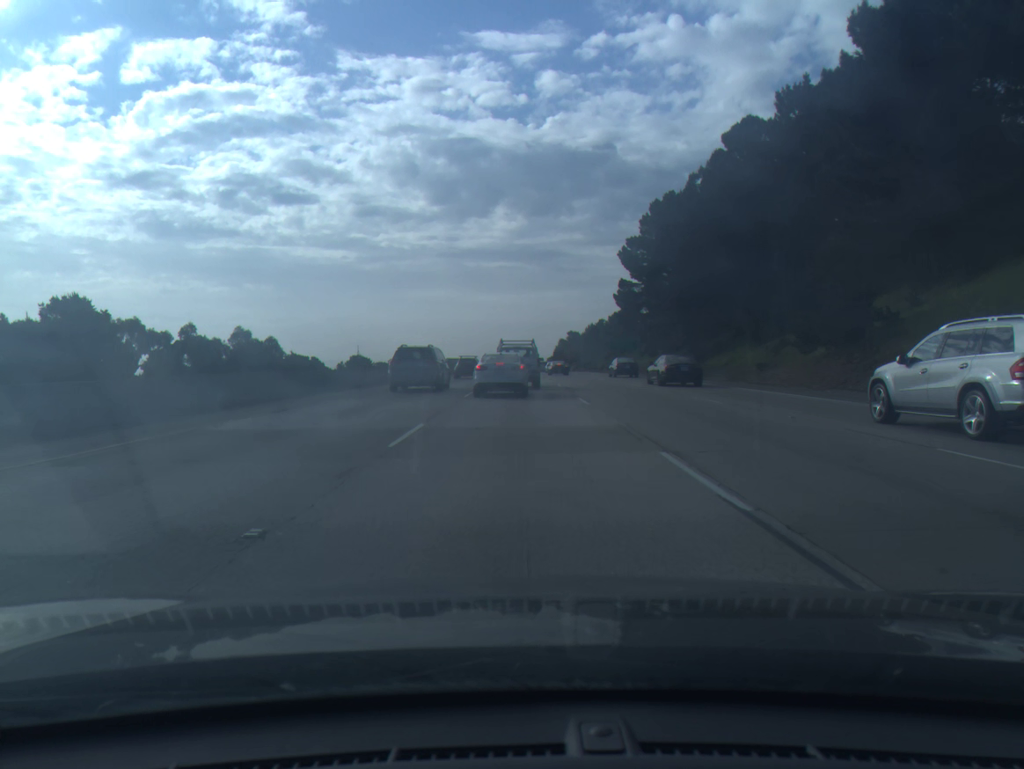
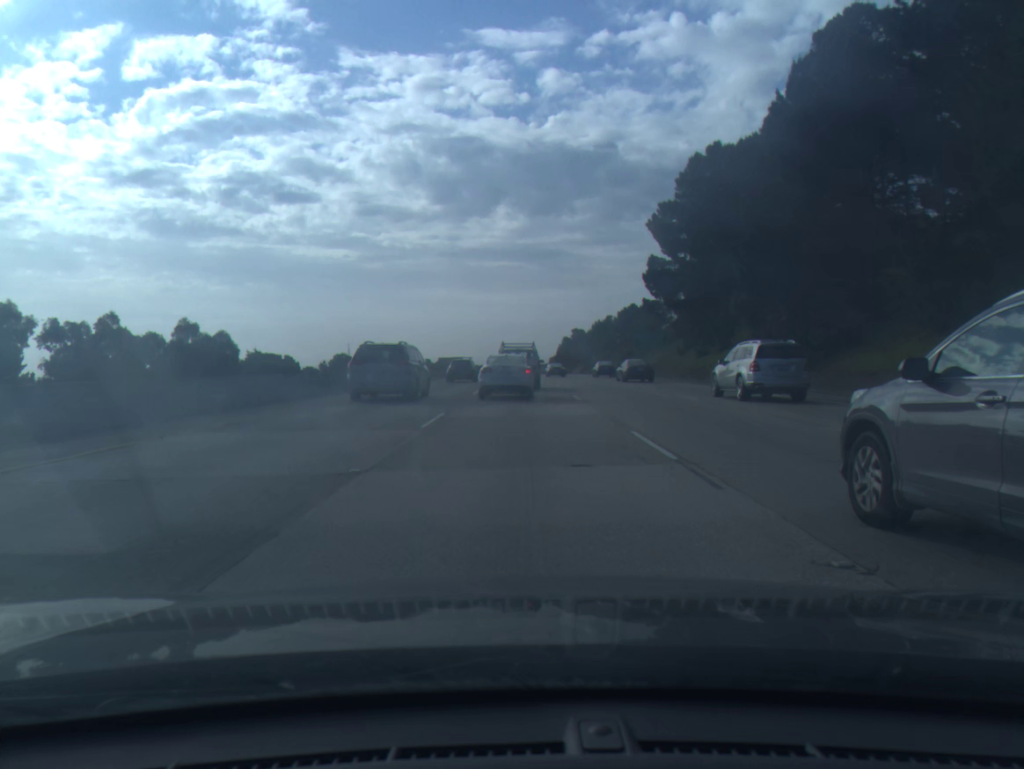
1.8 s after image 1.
(0.0, +25.8) m; 0°
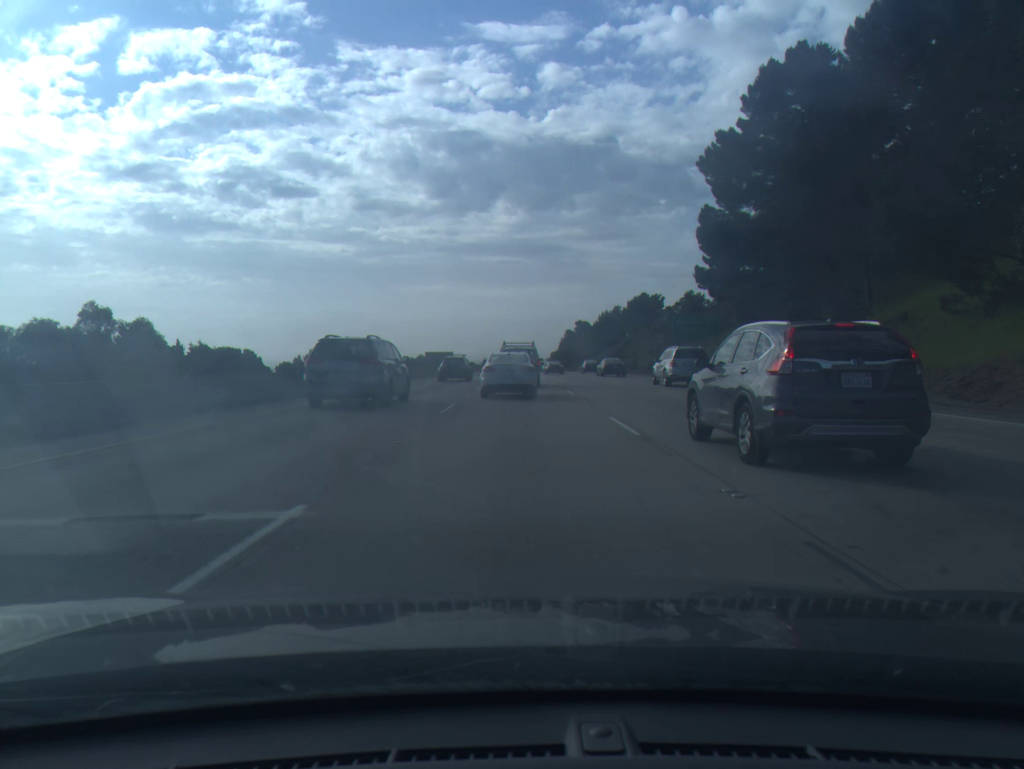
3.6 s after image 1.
(0.0, +26.3) m; 0°
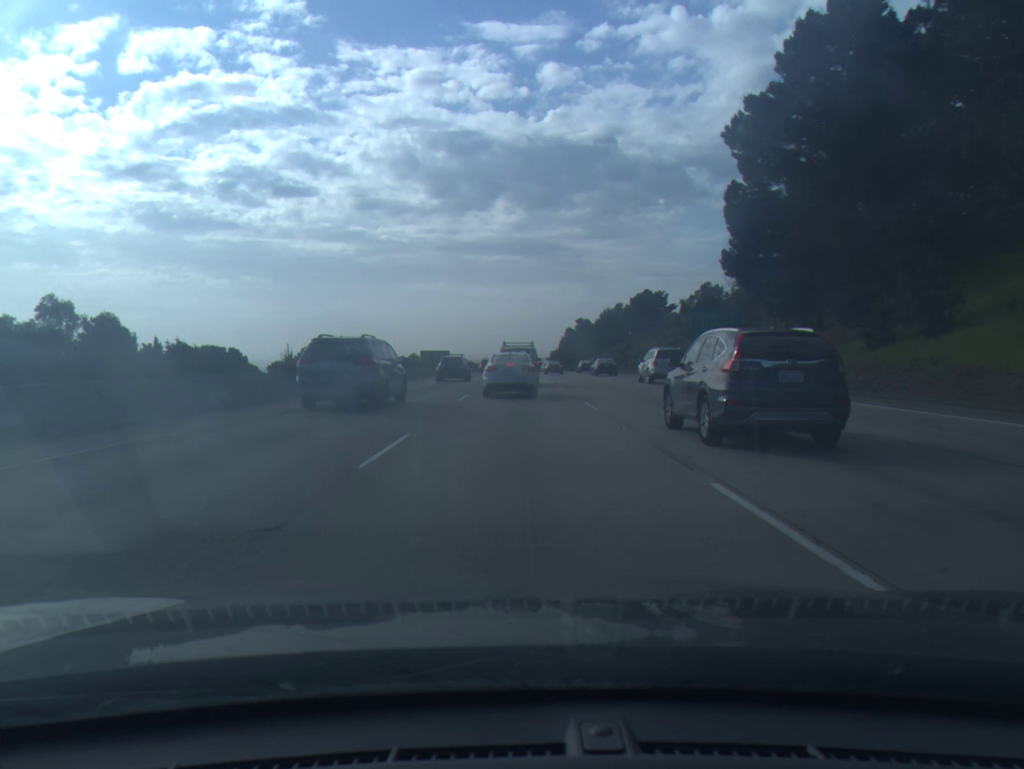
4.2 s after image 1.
(0.0, +8.6) m; 0°
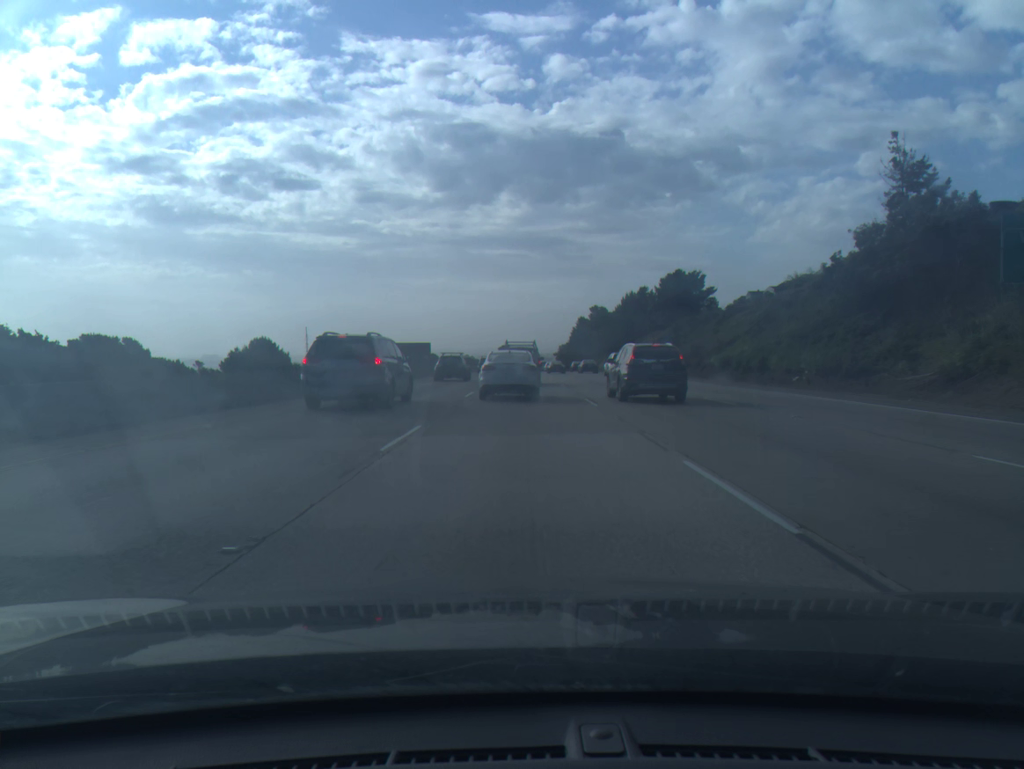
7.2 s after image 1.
(0.0, +42.4) m; 0°
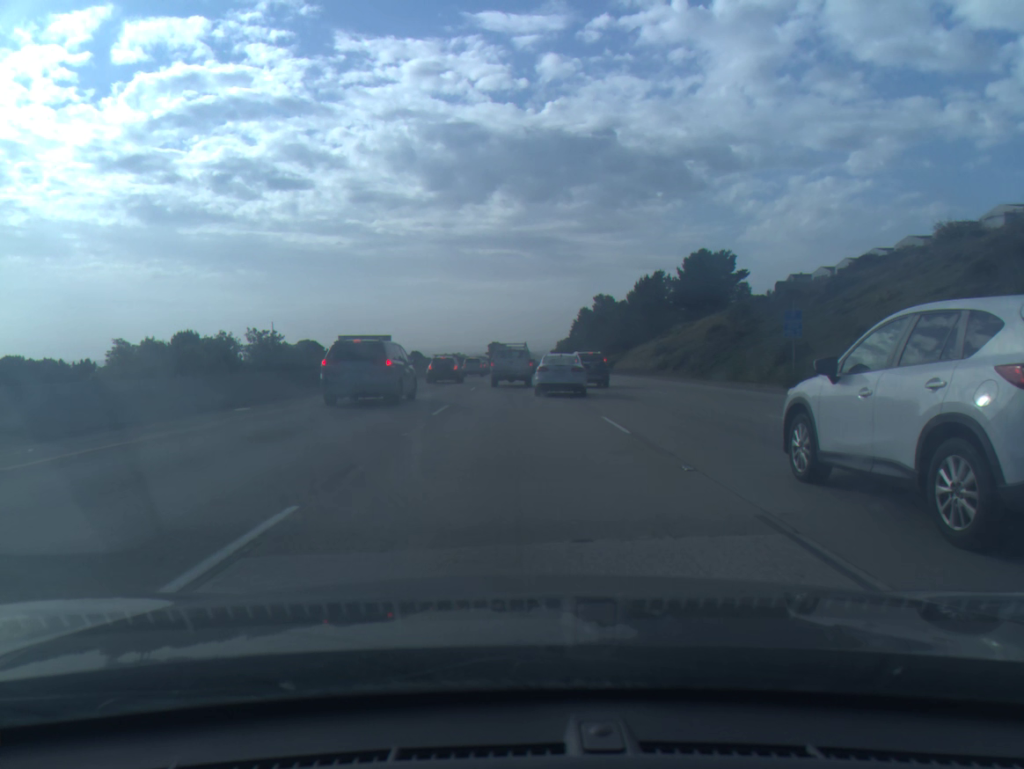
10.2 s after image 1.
(+0.1, +36.8) m; 0°
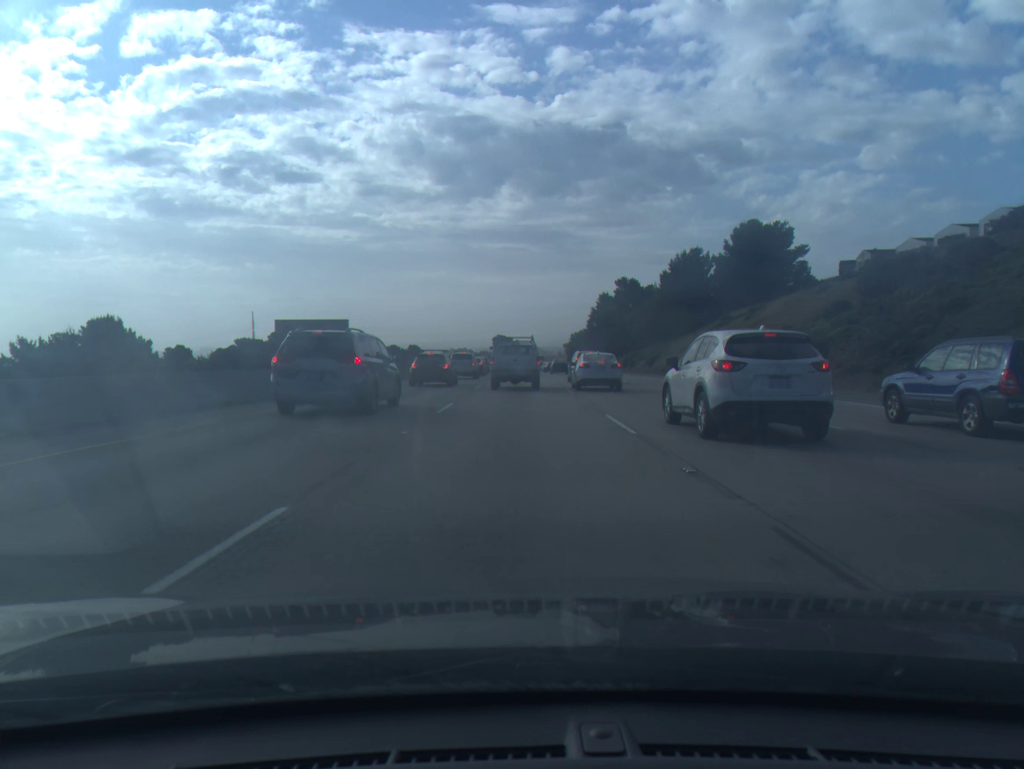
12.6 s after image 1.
(-0.1, +29.5) m; -1°
